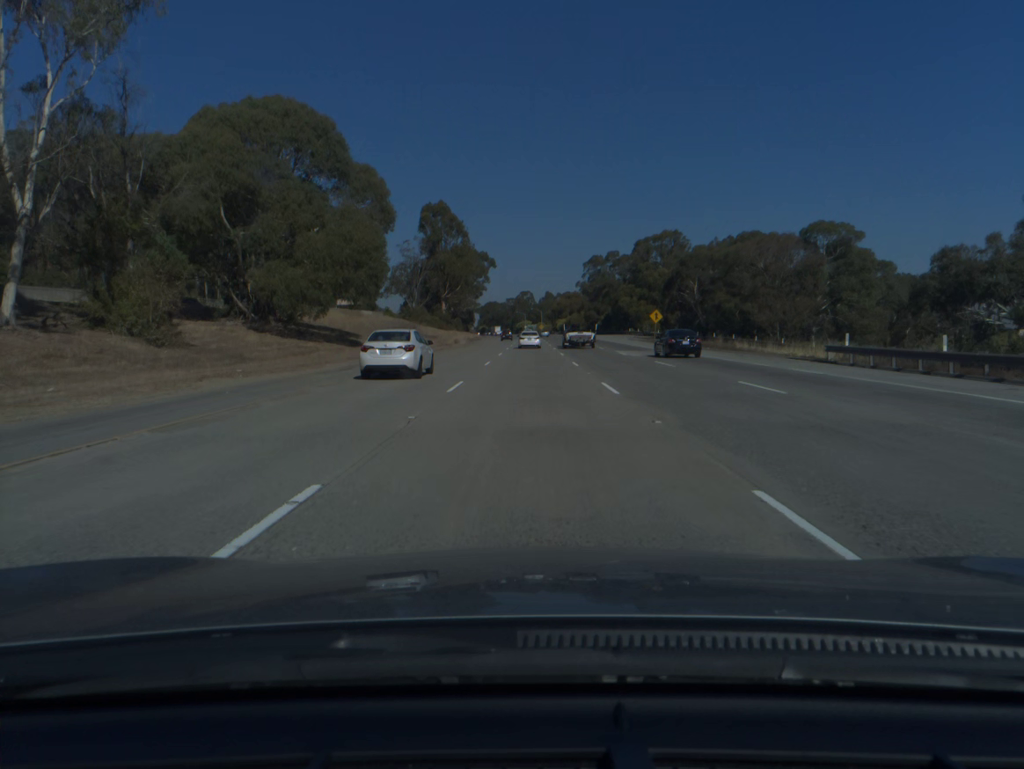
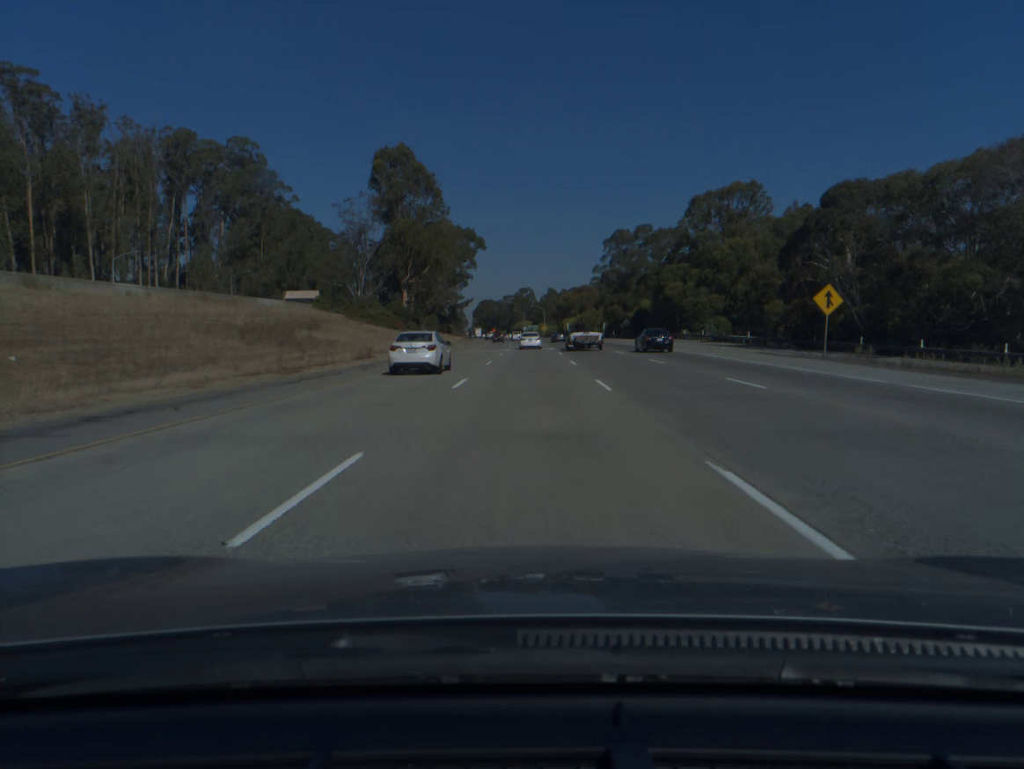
(0.0, +57.2) m; 0°
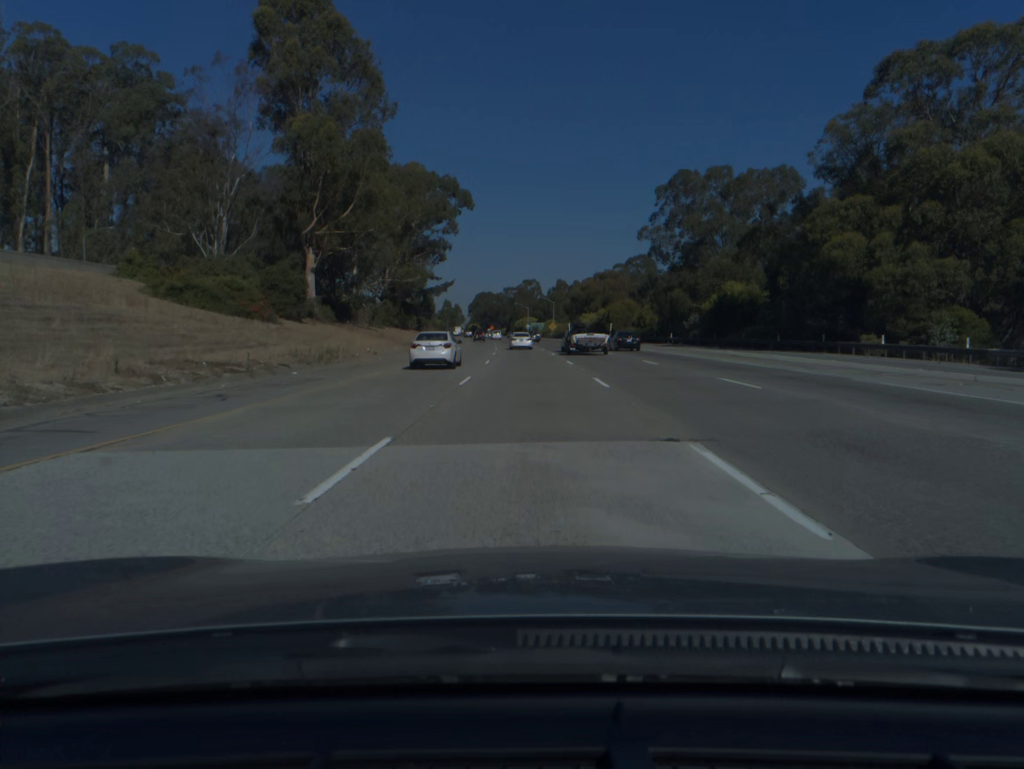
(-0.1, +57.2) m; 0°
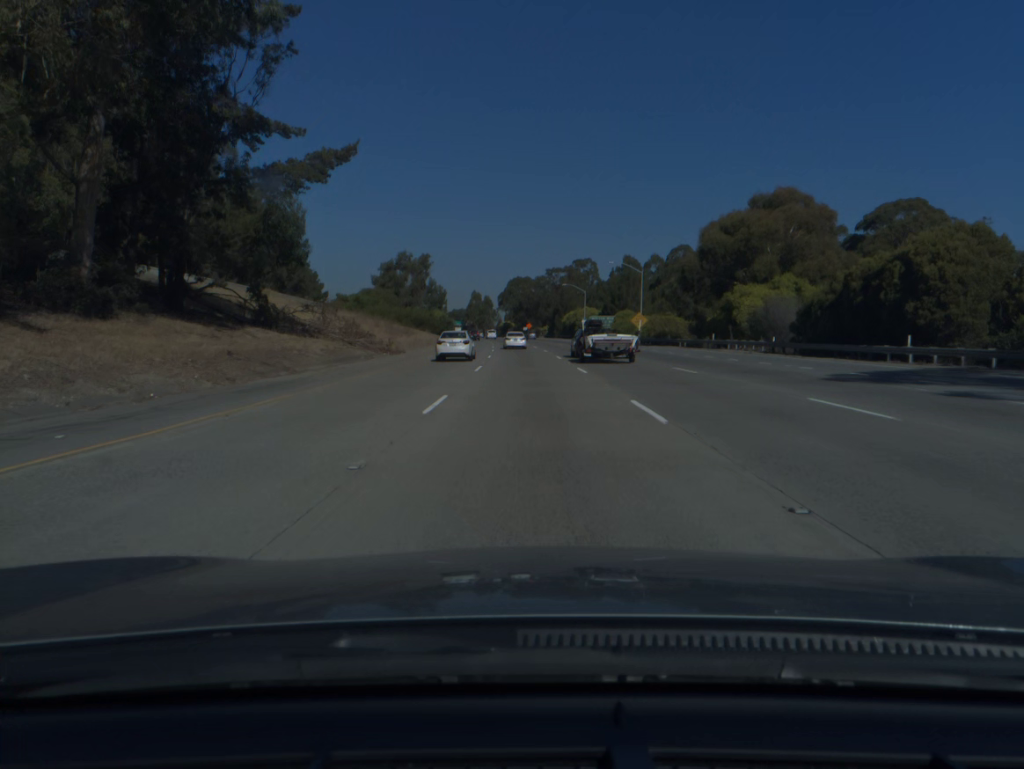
(-2.3, +95.4) m; -3°
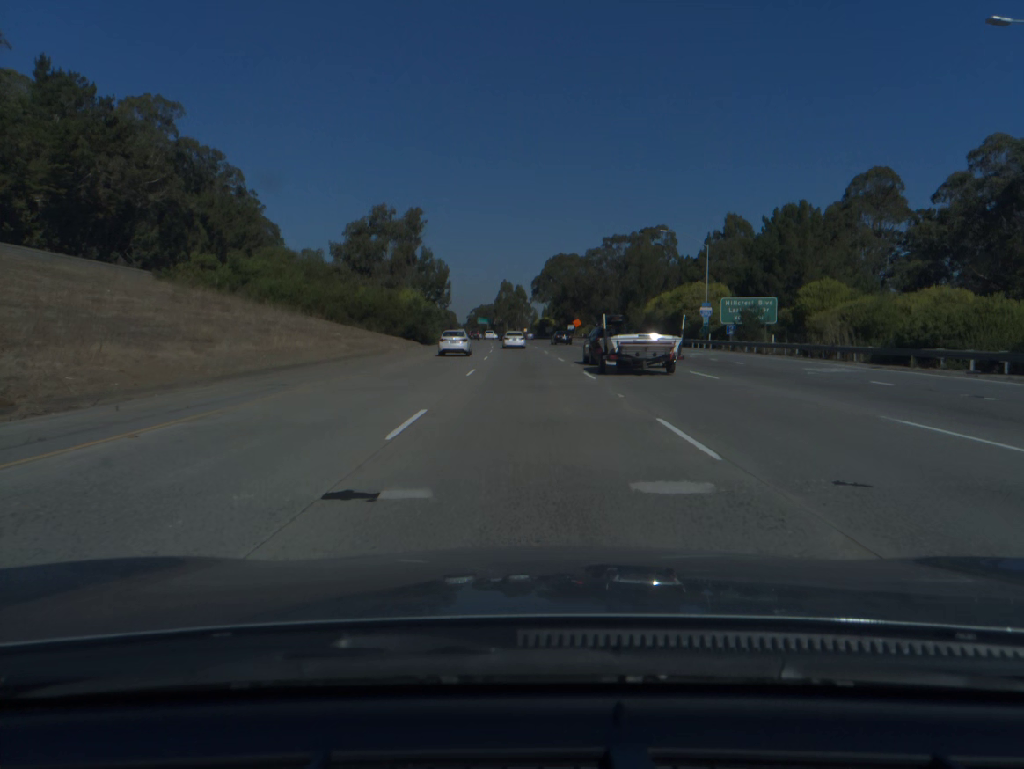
(-1.8, +76.4) m; -3°
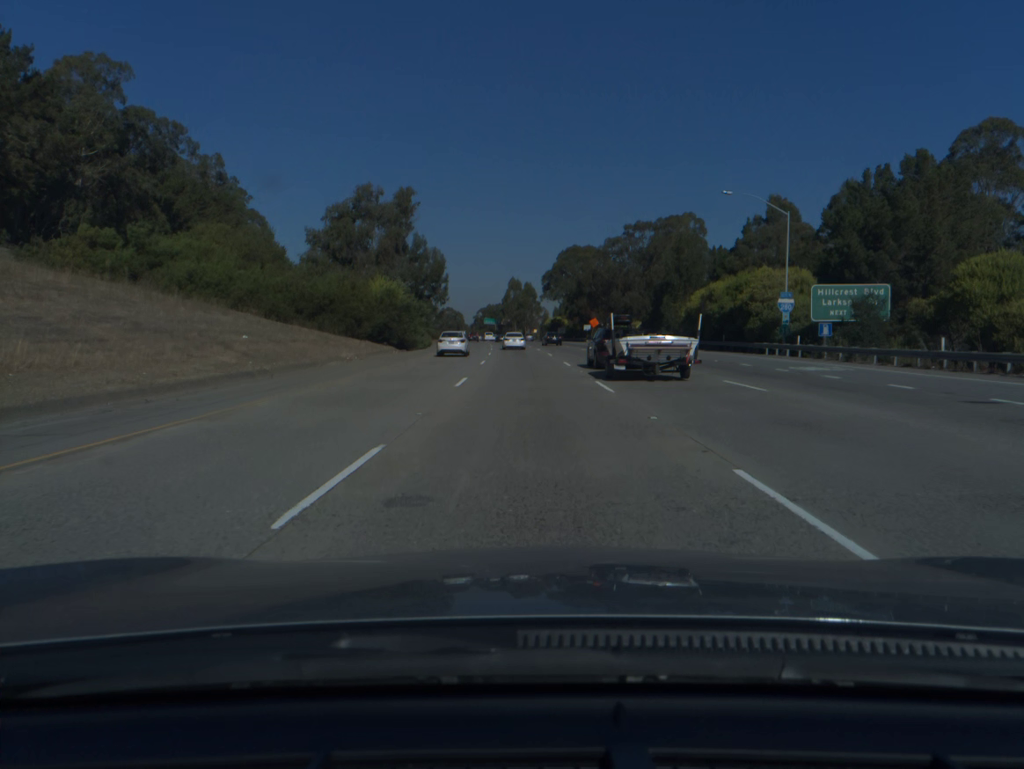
(-0.1, +19.1) m; -1°
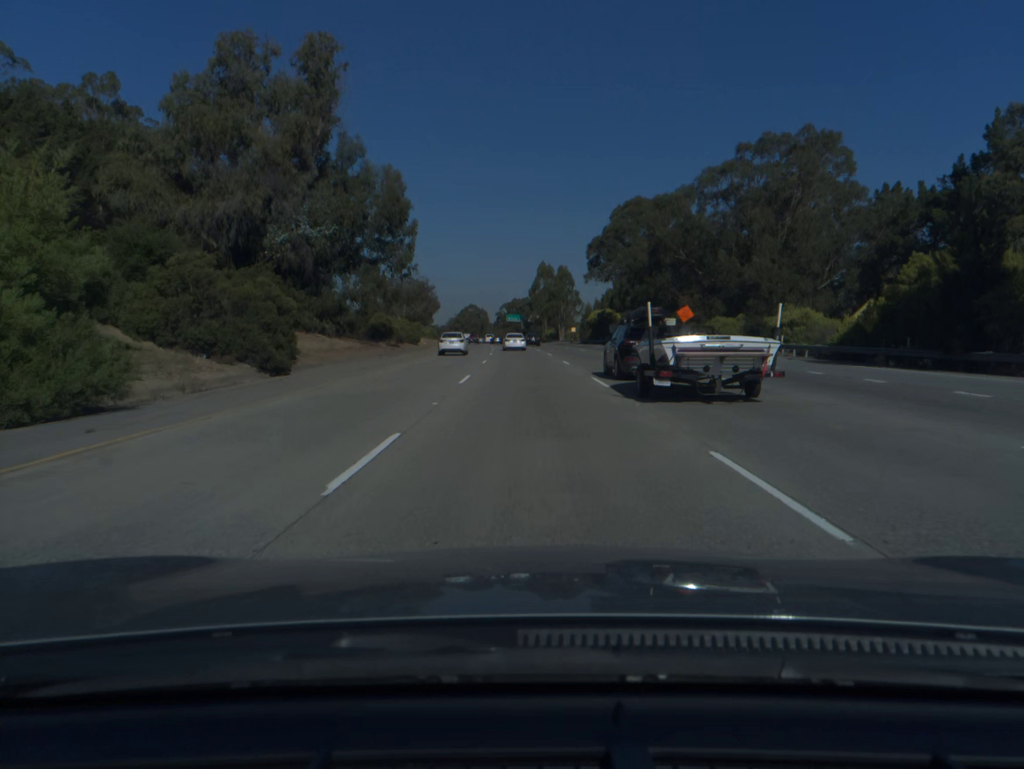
(-1.1, +57.3) m; -2°
